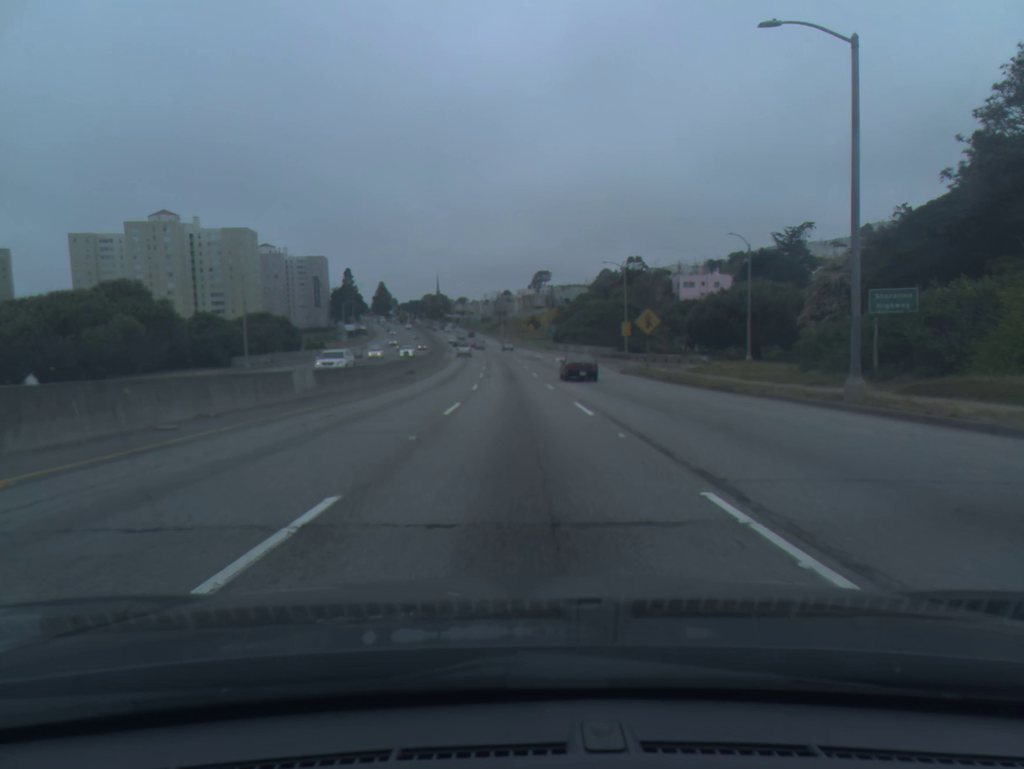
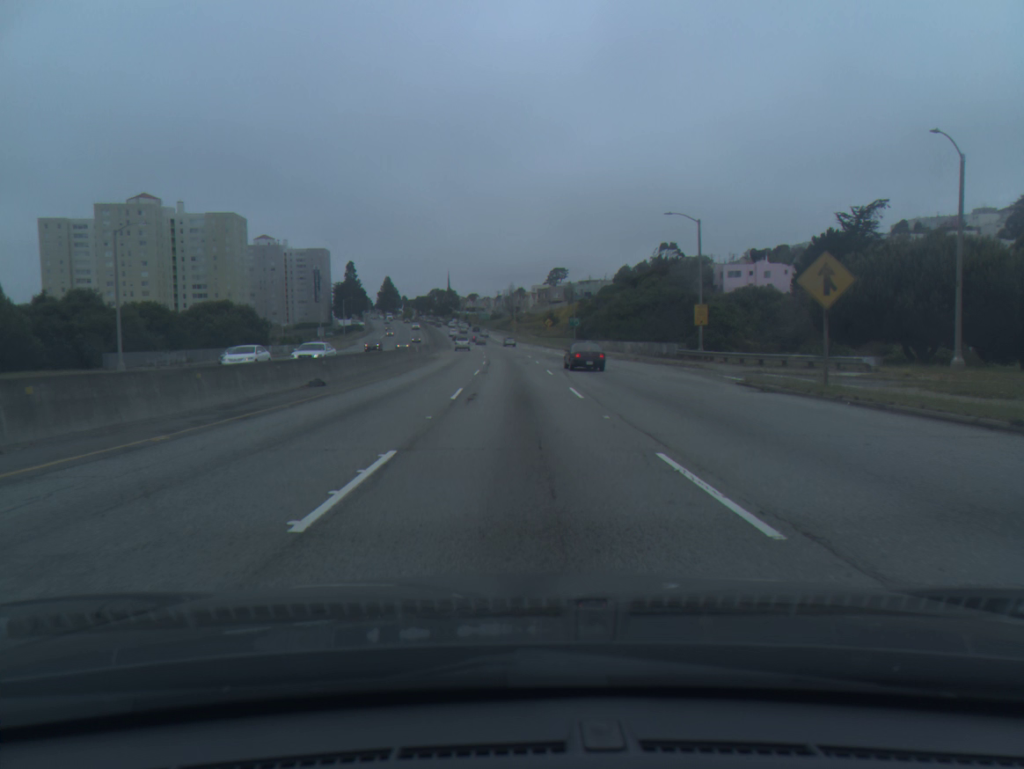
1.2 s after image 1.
(-0.2, +26.9) m; -1°
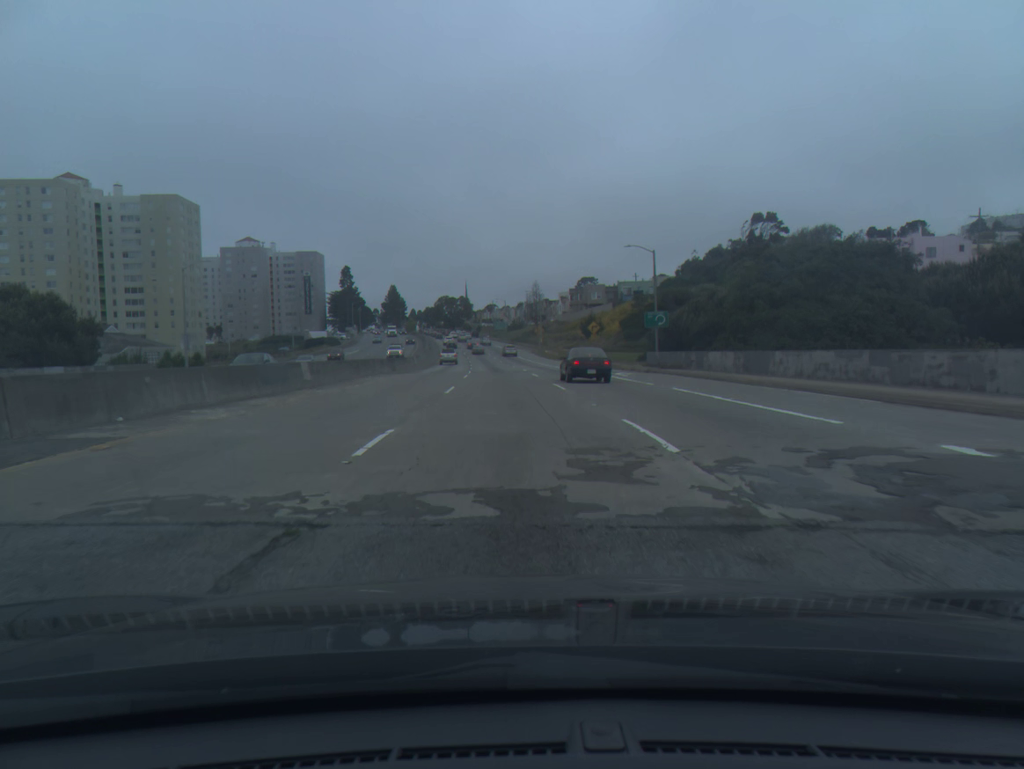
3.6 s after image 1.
(-0.6, +55.4) m; -2°
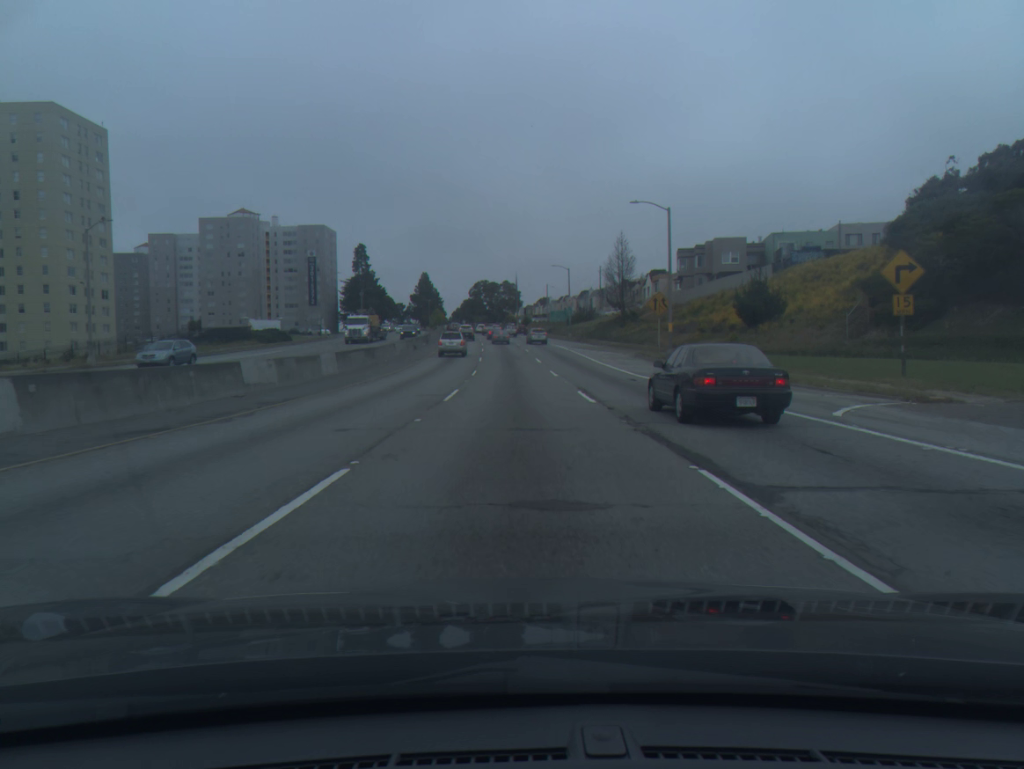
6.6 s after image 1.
(-2.6, +70.8) m; -4°
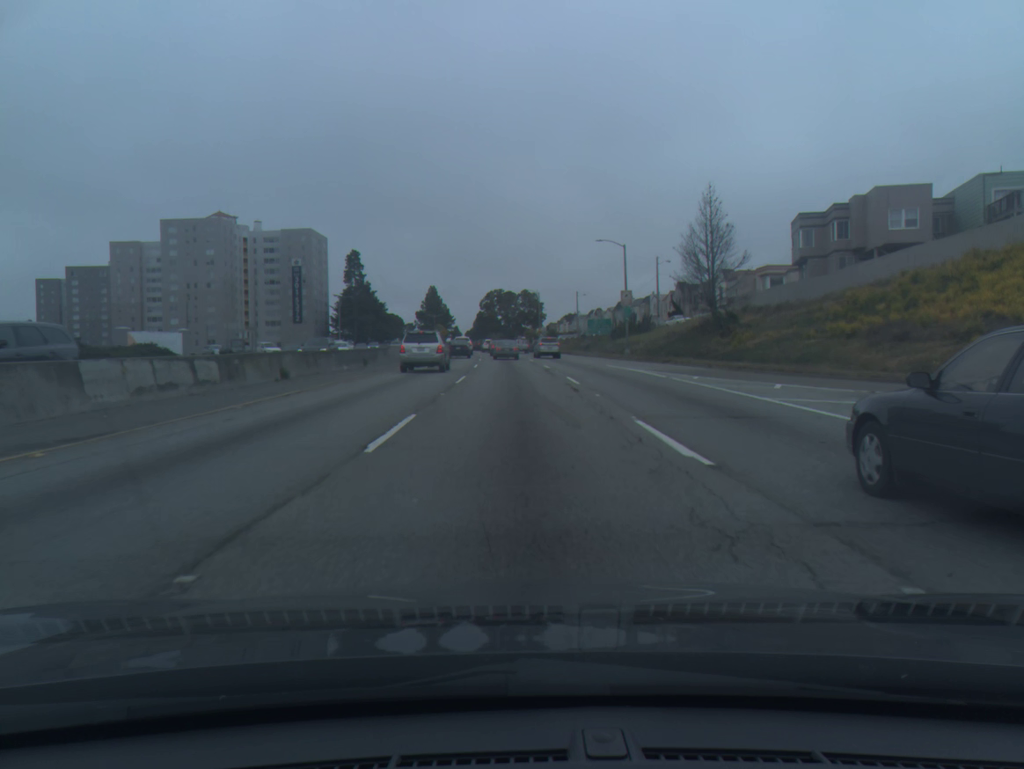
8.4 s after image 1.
(-0.5, +39.5) m; -1°
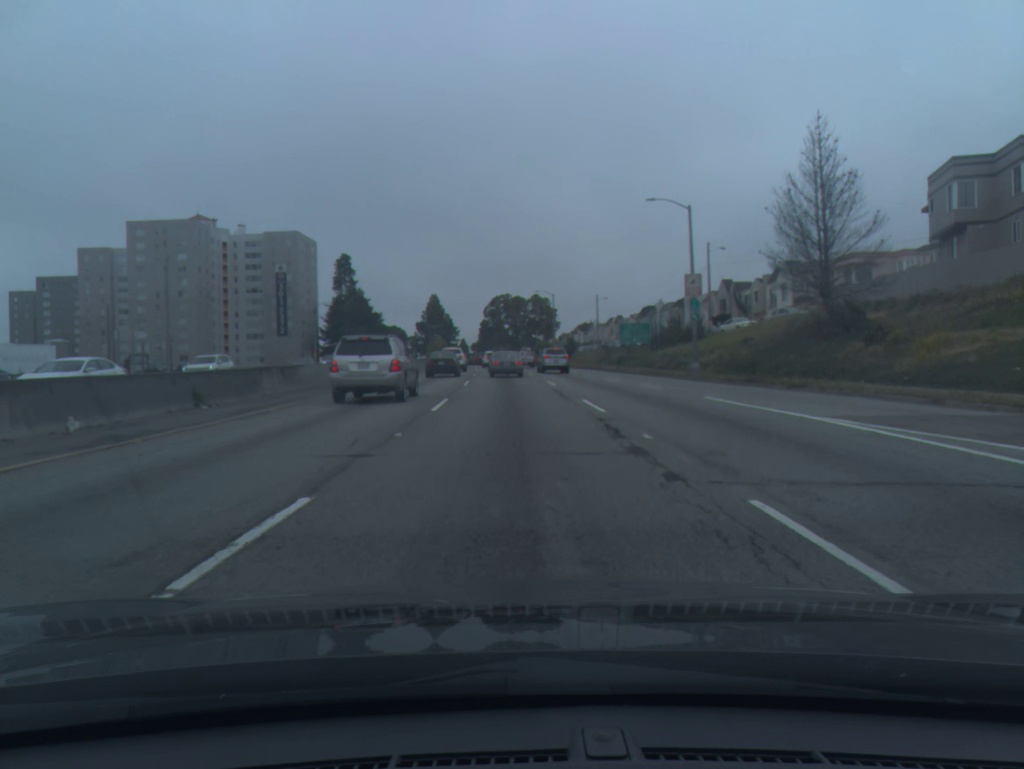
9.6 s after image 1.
(-0.1, +21.9) m; -1°
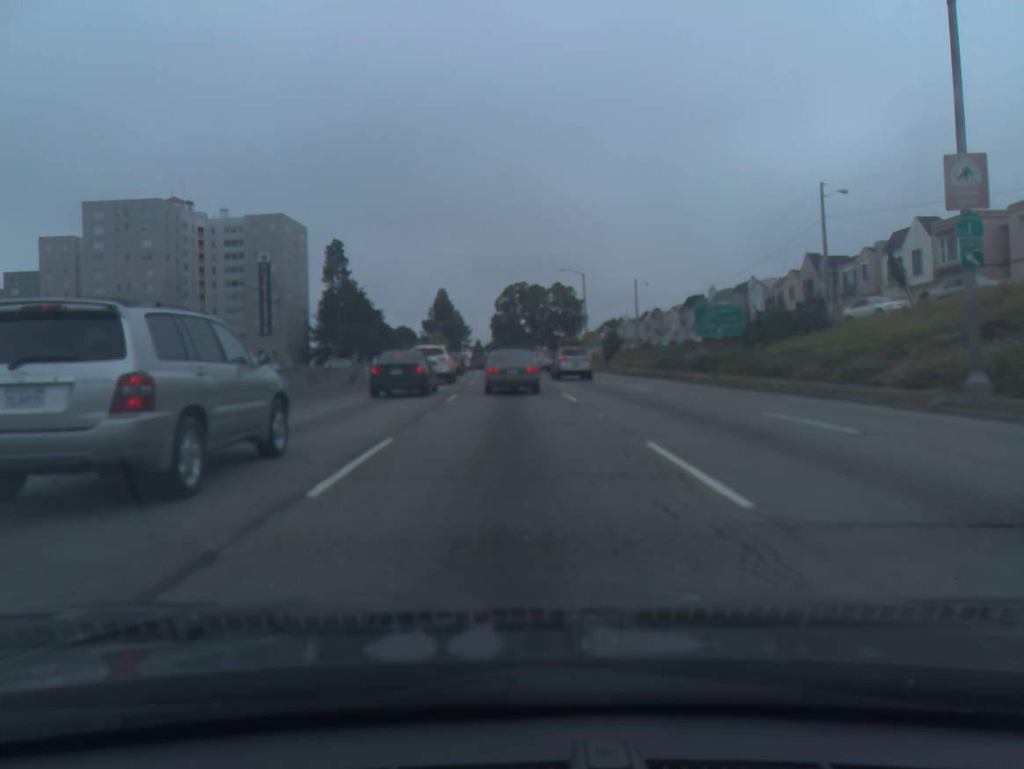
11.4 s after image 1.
(-0.2, +25.1) m; -1°
